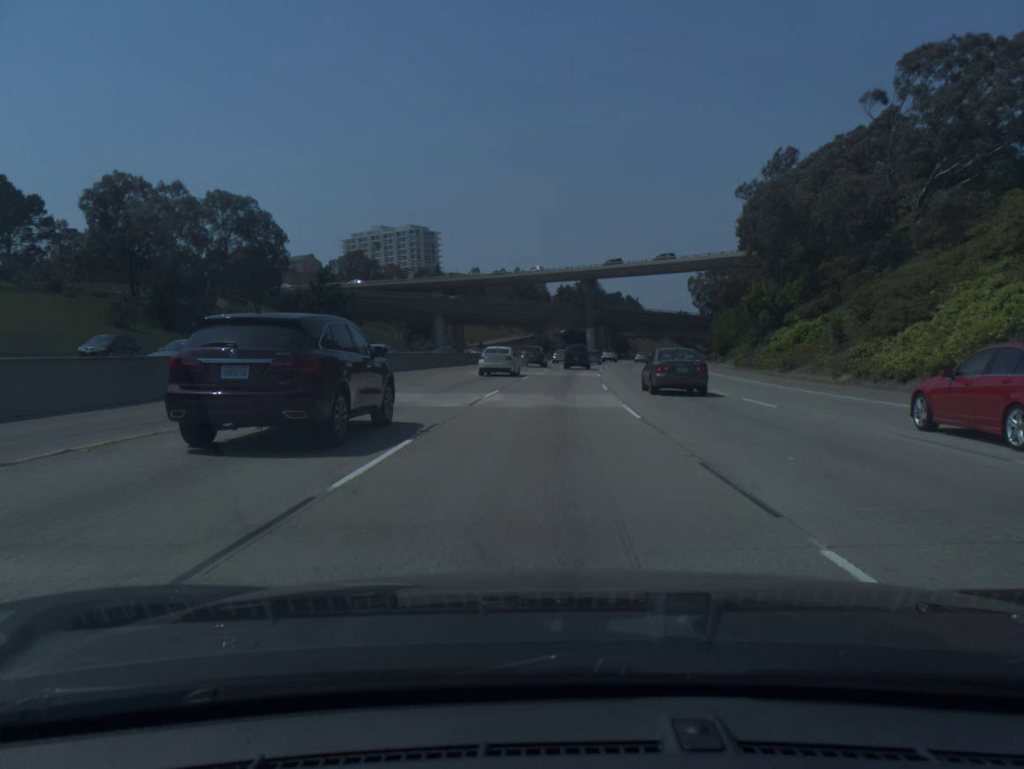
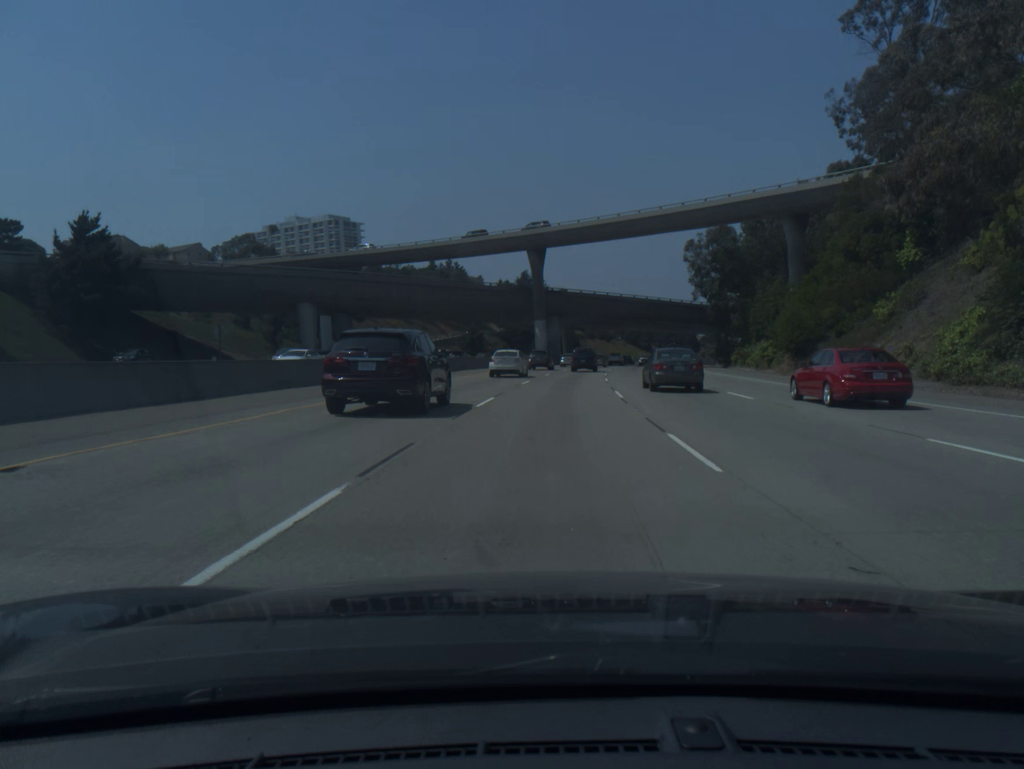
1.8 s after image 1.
(+1.4, +47.3) m; +4°
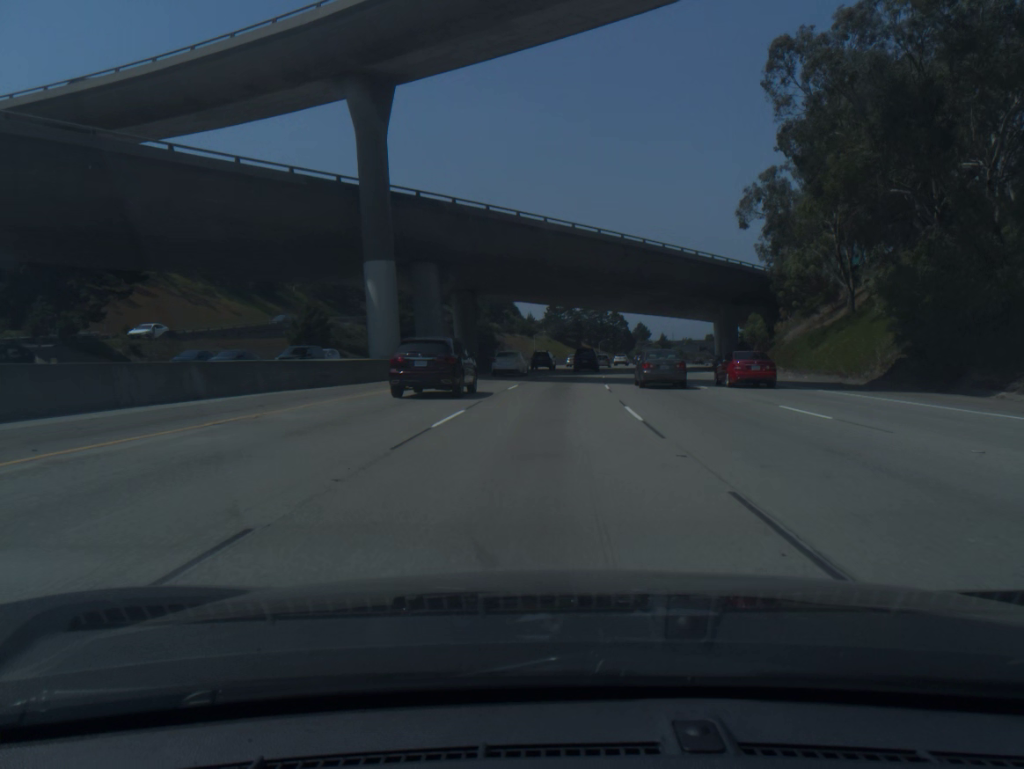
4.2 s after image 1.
(+3.7, +63.3) m; +6°
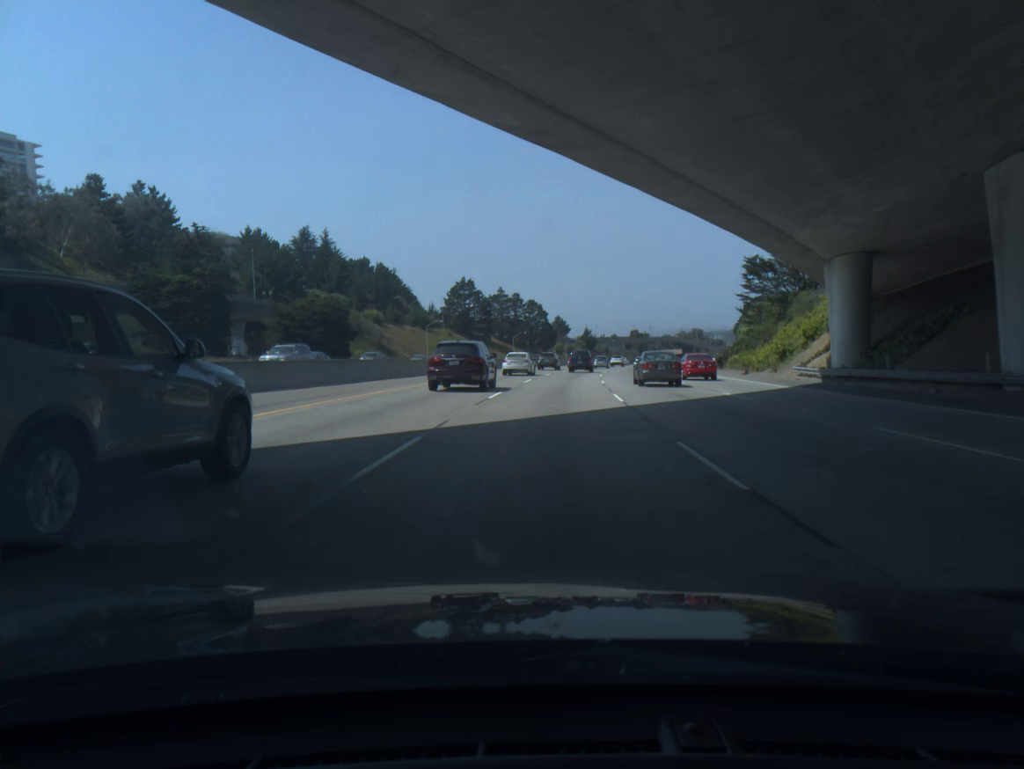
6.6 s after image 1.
(+3.4, +64.0) m; +6°
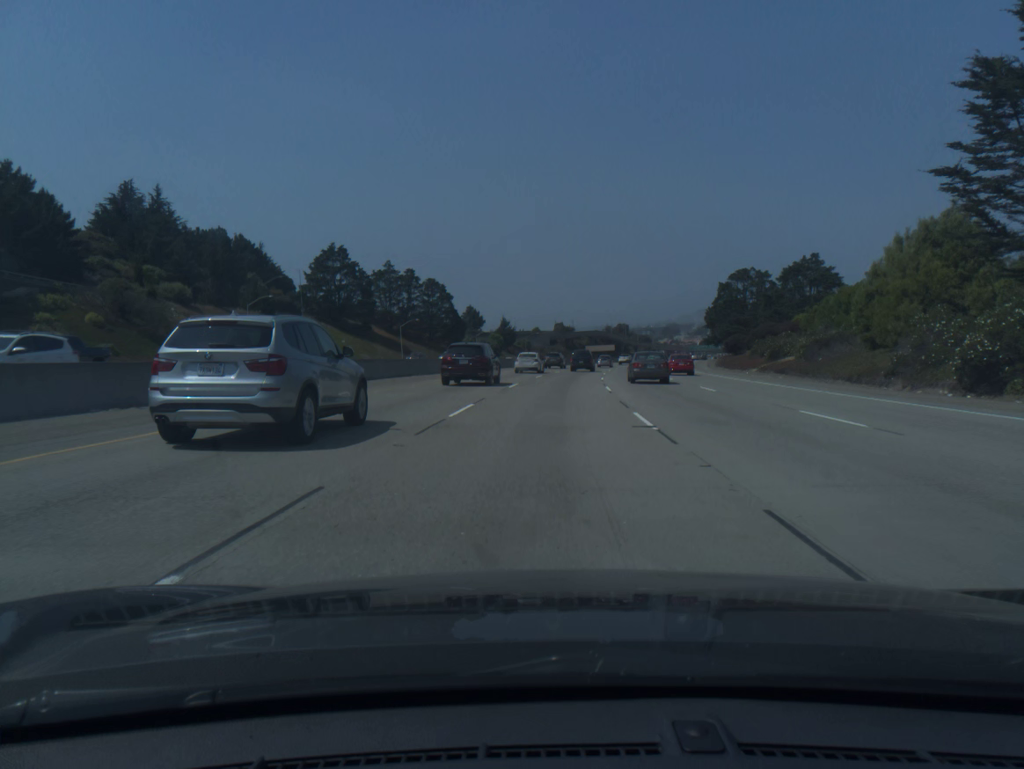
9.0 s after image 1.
(+3.4, +65.1) m; +6°
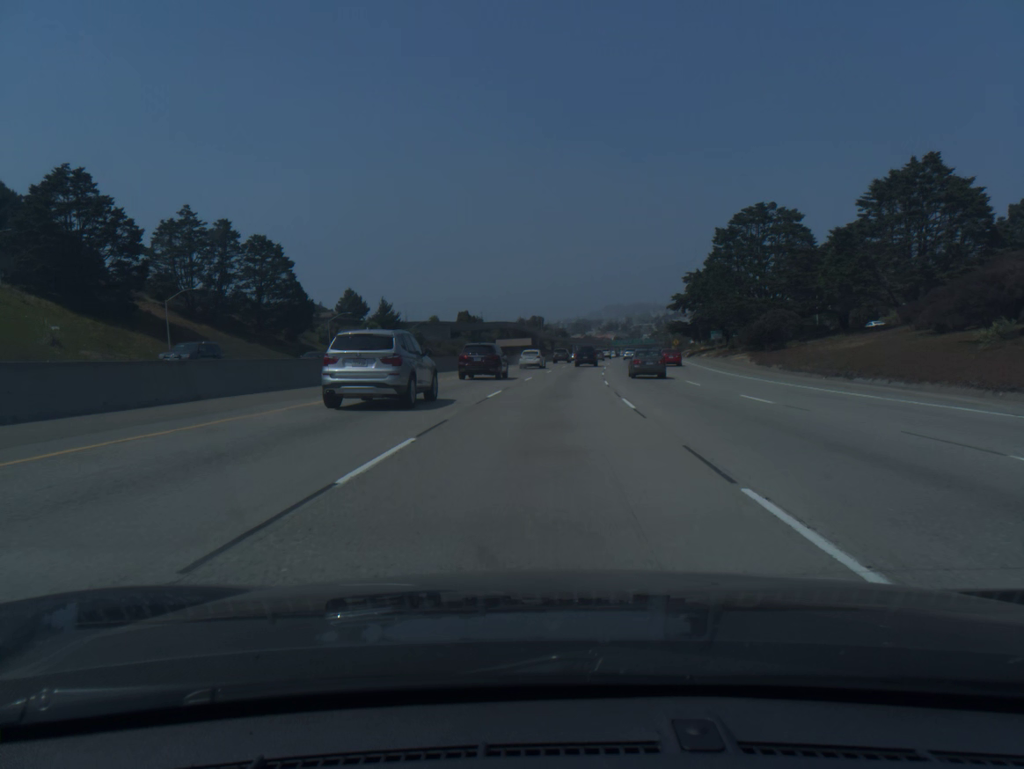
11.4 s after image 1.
(+3.3, +66.3) m; +6°
